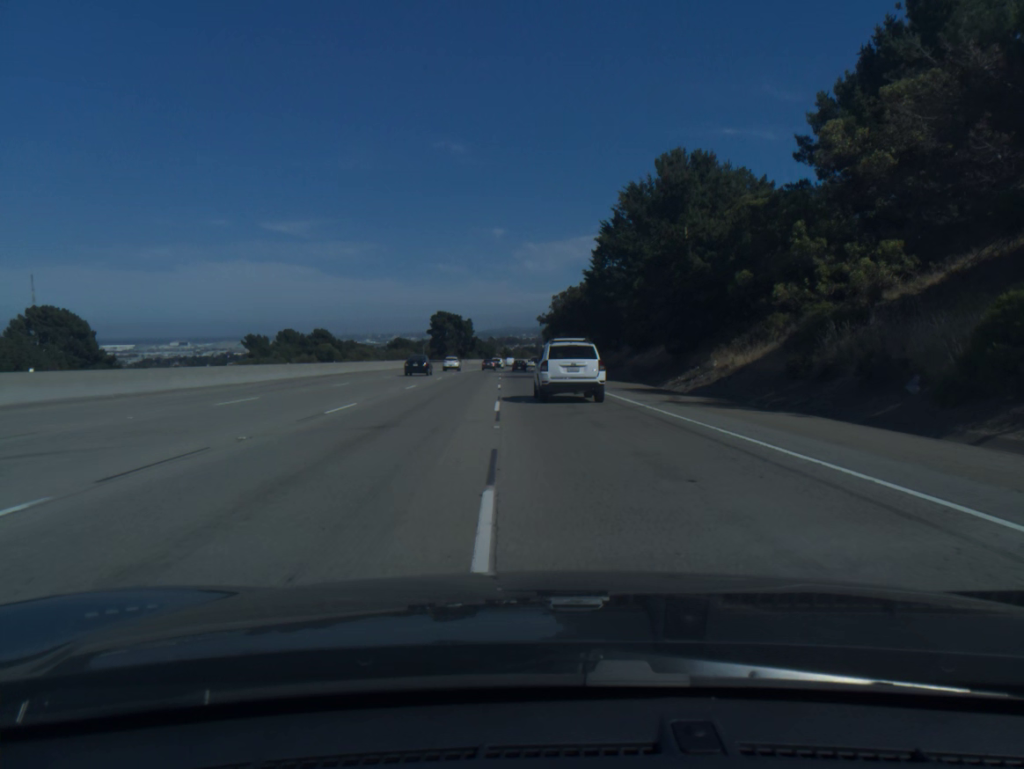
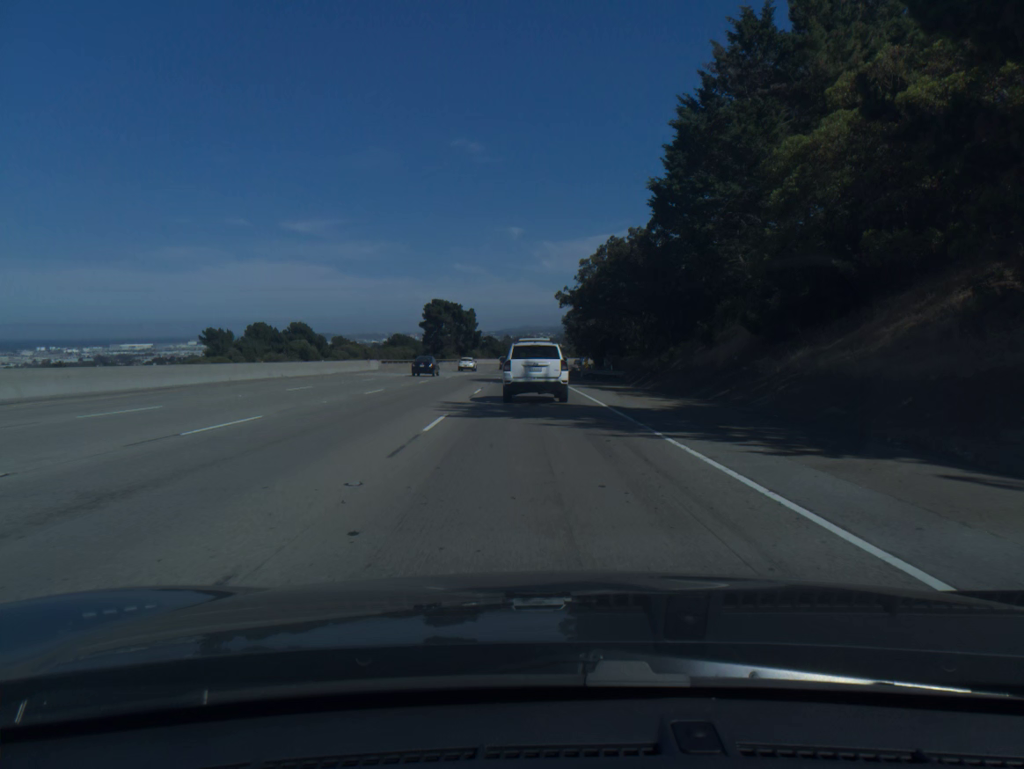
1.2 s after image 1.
(-0.3, +34.2) m; -1°
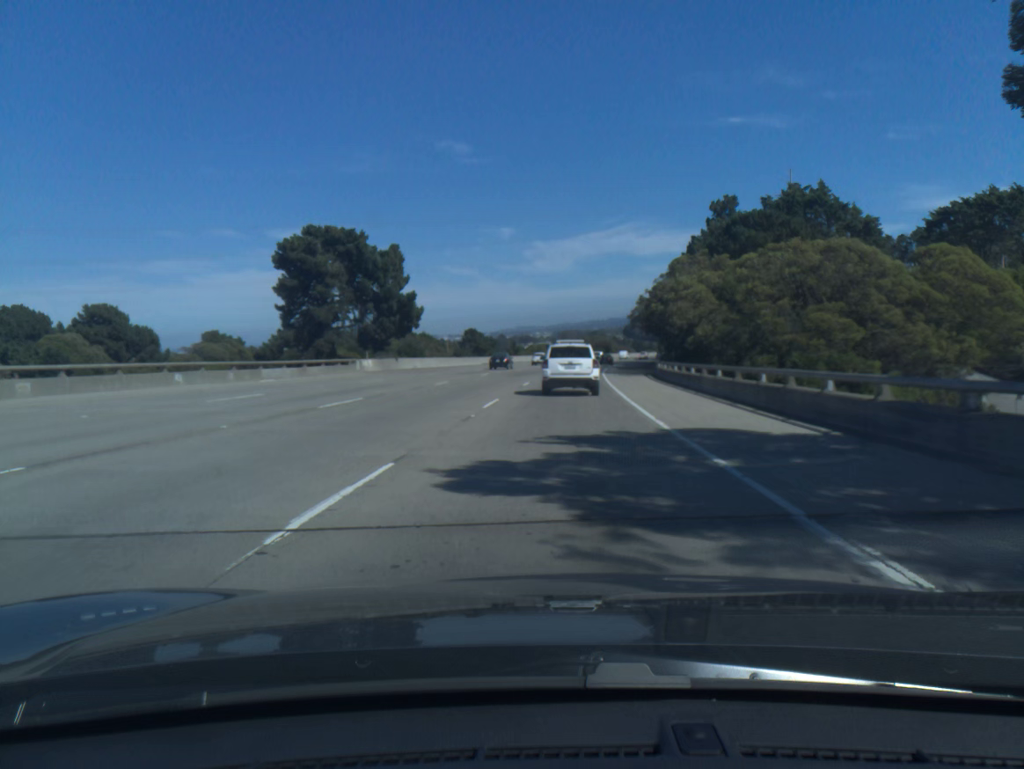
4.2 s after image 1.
(-1.6, +82.4) m; 0°
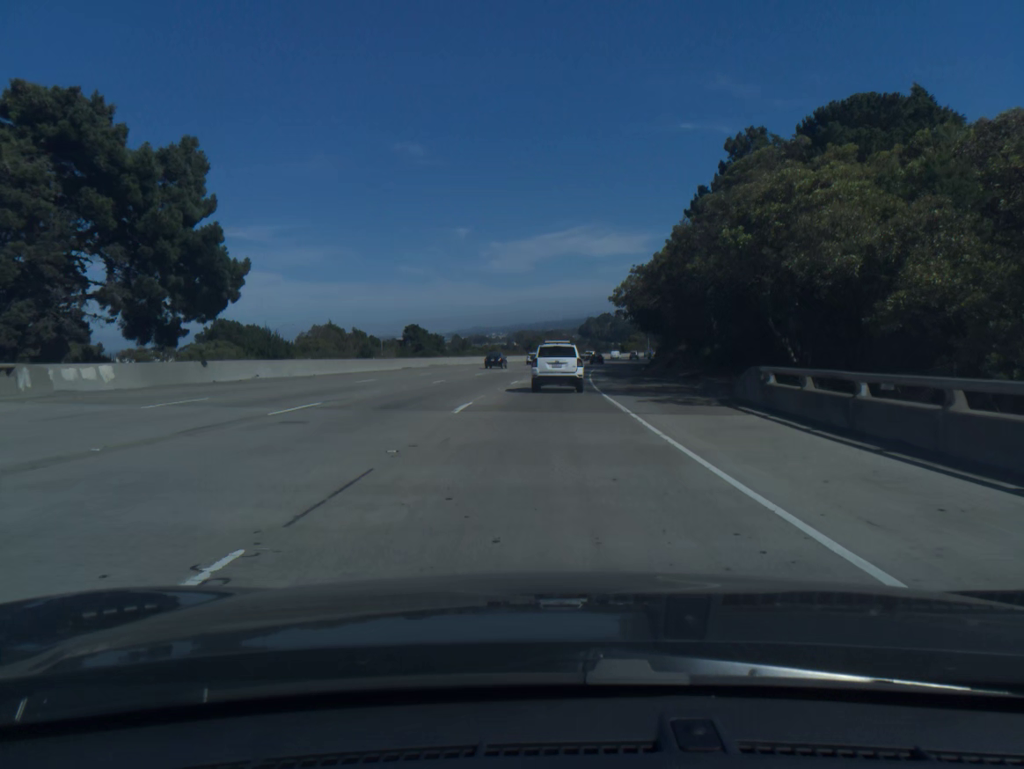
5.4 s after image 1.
(+0.9, +31.8) m; +3°
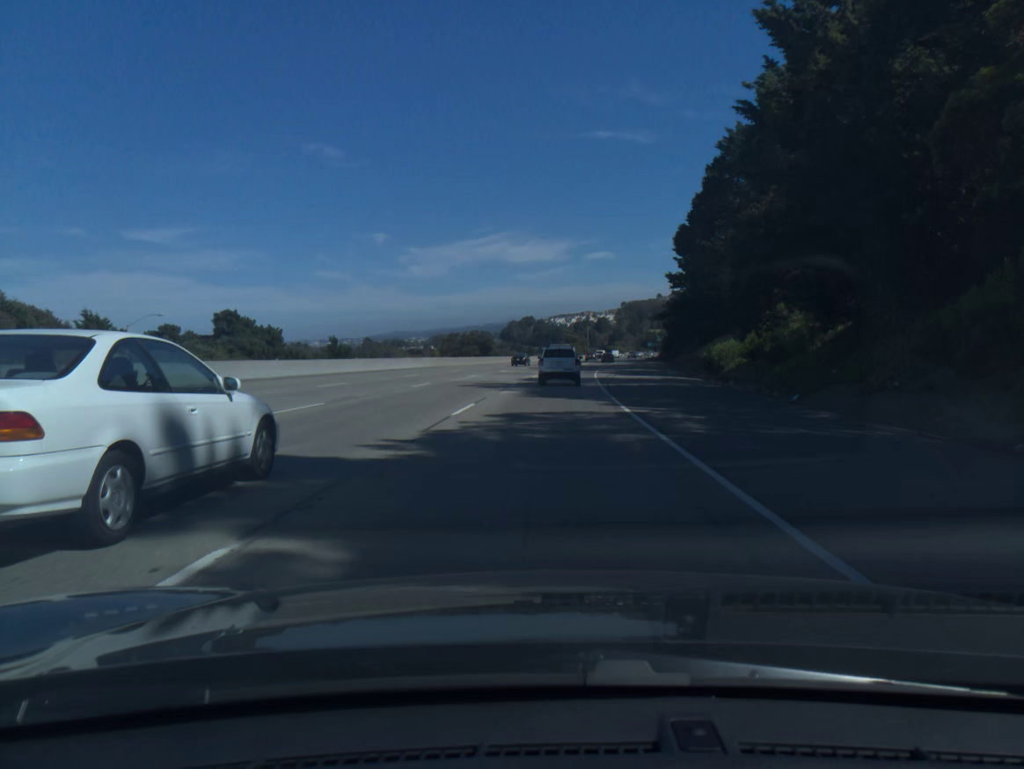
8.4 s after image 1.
(+3.4, +78.1) m; +6°
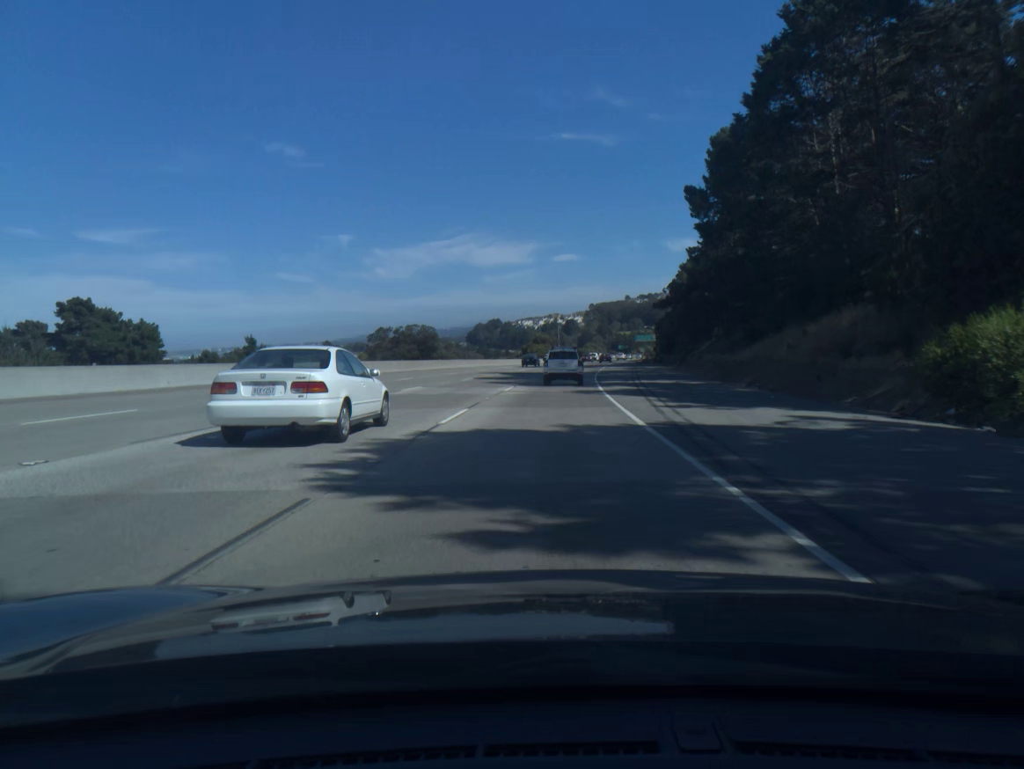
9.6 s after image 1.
(+0.7, +31.1) m; +2°
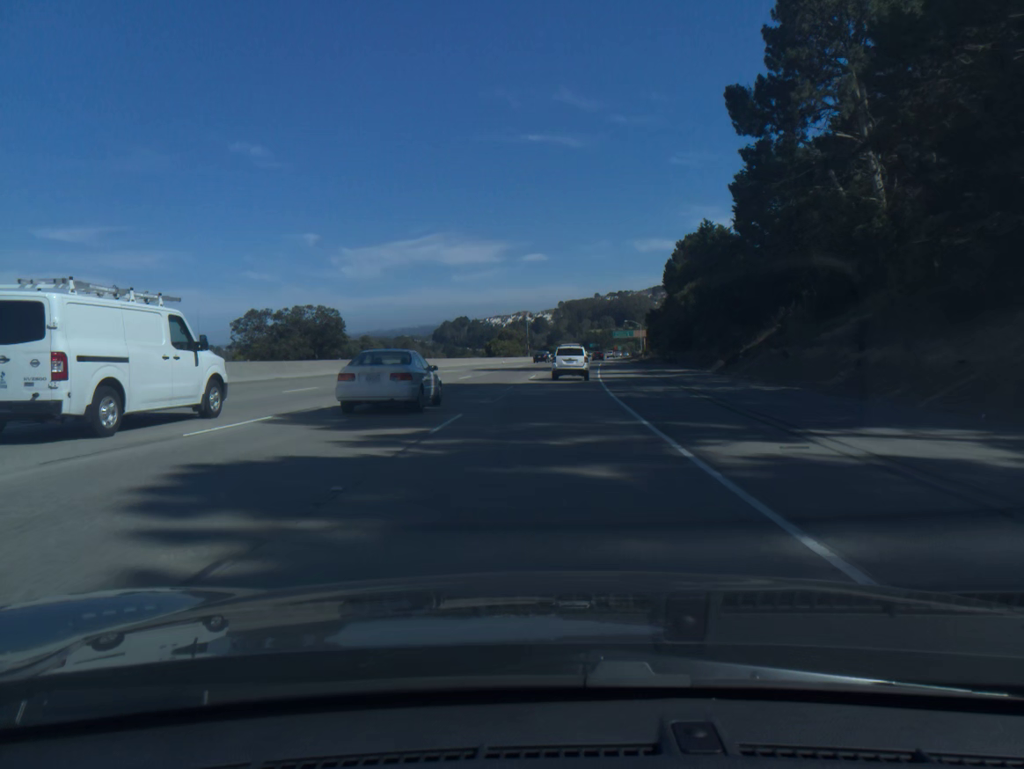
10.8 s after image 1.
(+0.5, +31.1) m; +2°
